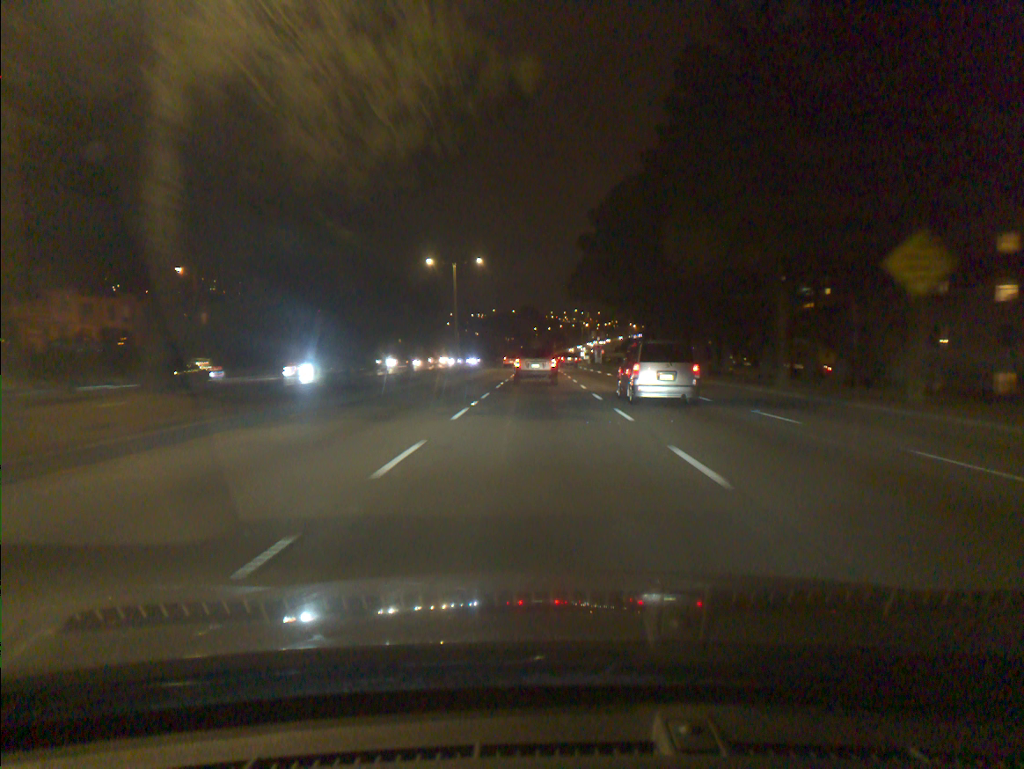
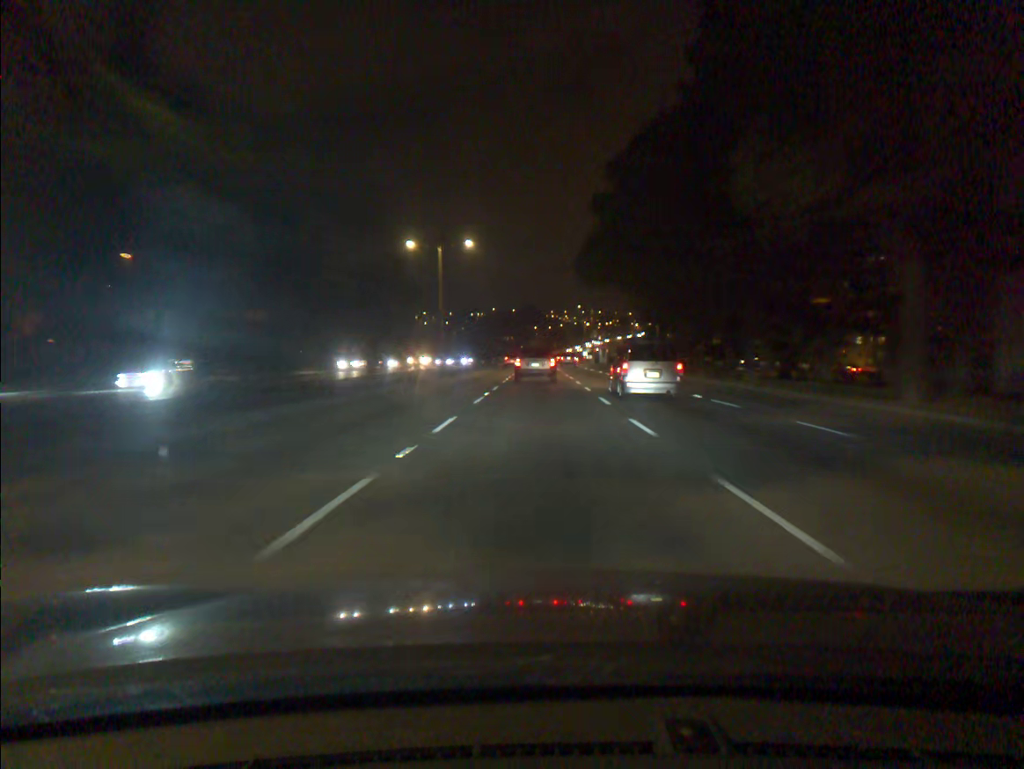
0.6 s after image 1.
(0.0, +10.1) m; 0°
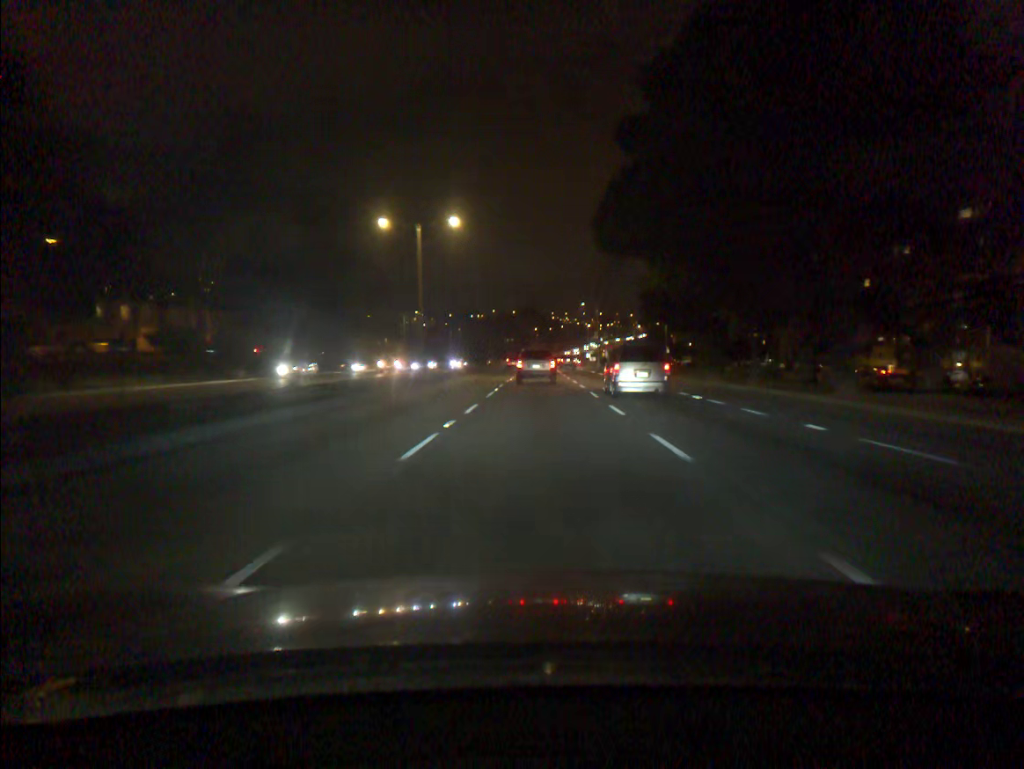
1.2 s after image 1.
(0.0, +10.2) m; 0°
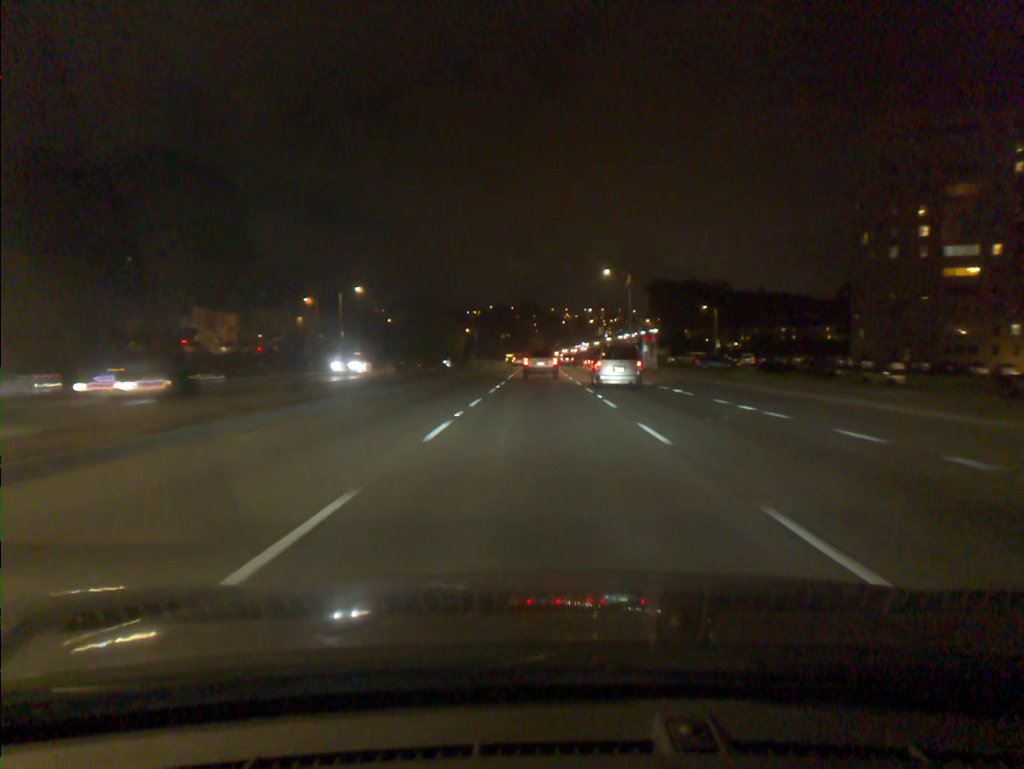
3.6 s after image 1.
(0.0, +42.5) m; 0°
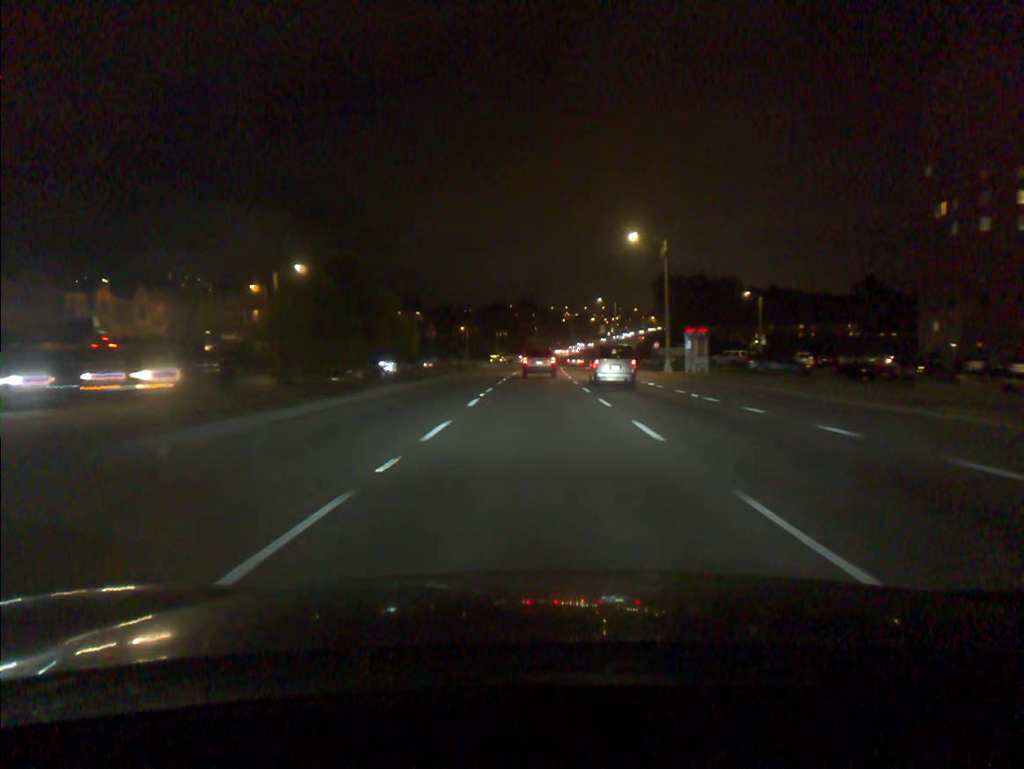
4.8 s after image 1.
(0.0, +22.1) m; 0°
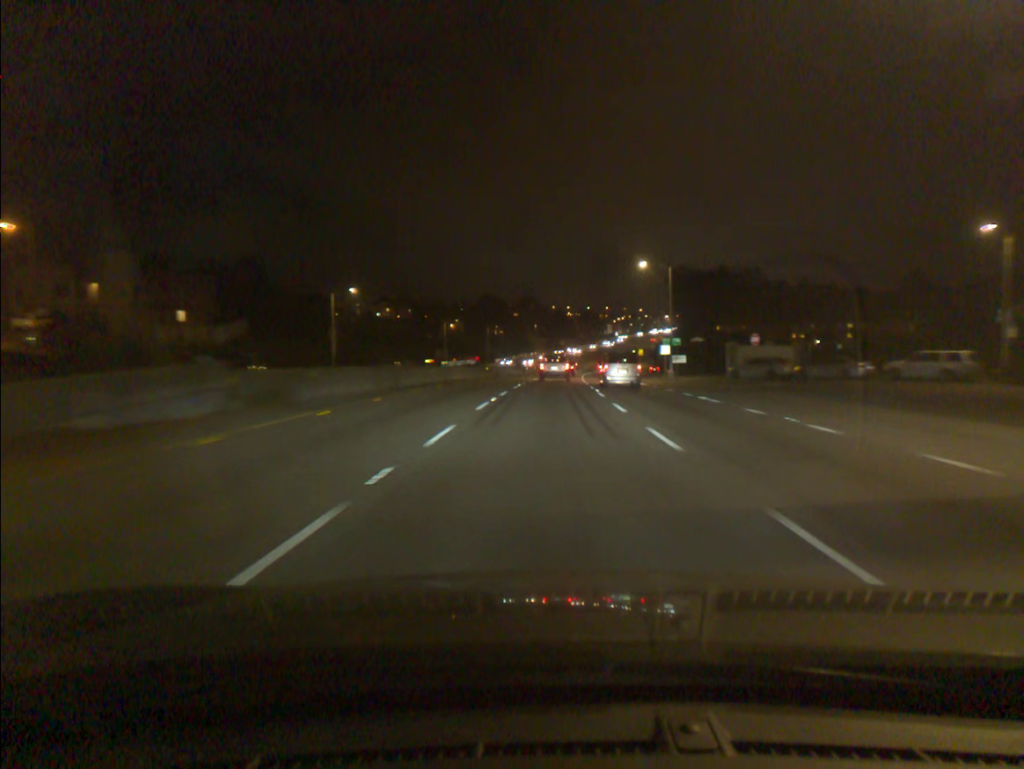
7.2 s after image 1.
(0.0, +45.1) m; 0°
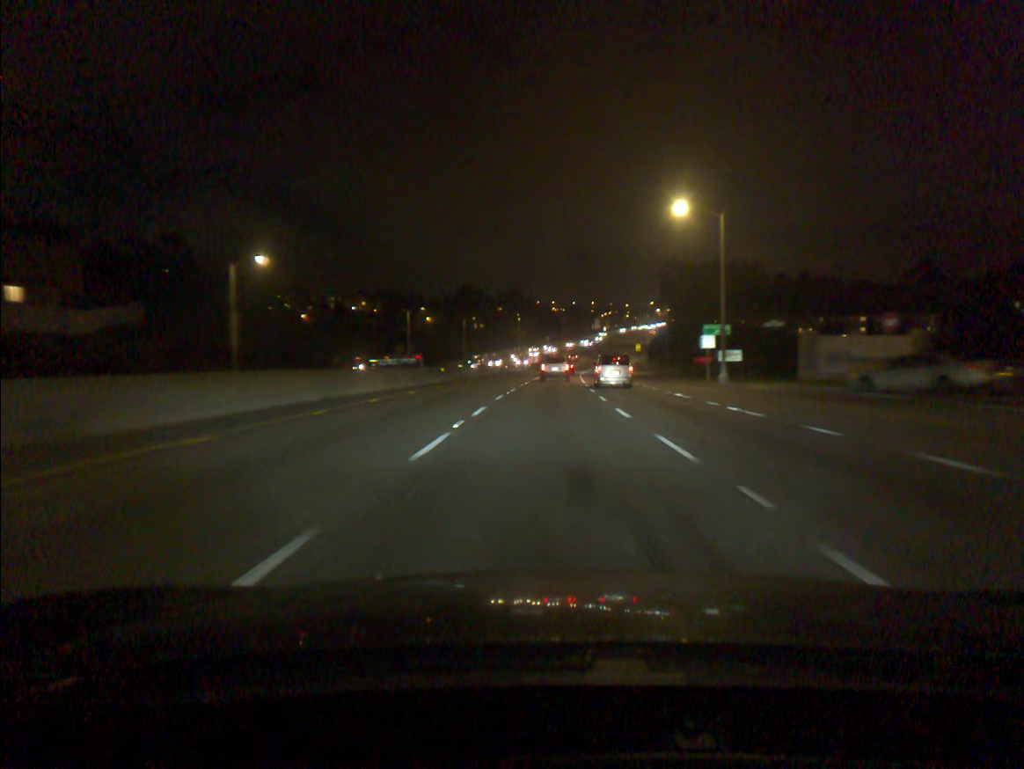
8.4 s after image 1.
(+0.2, +23.2) m; +1°
